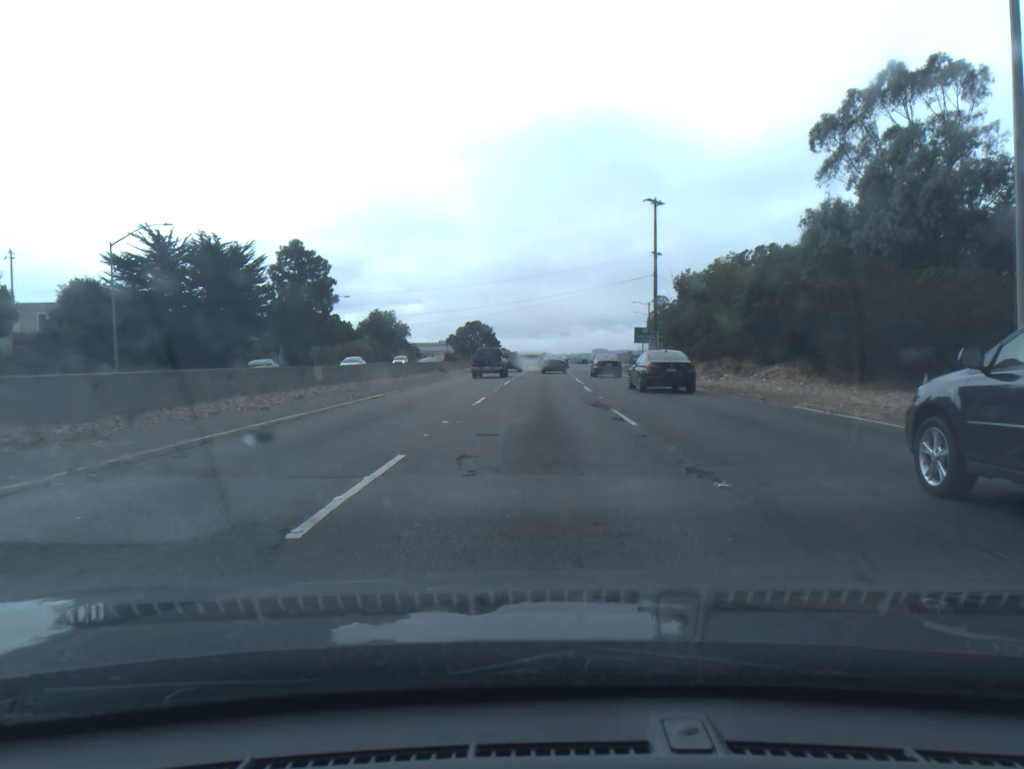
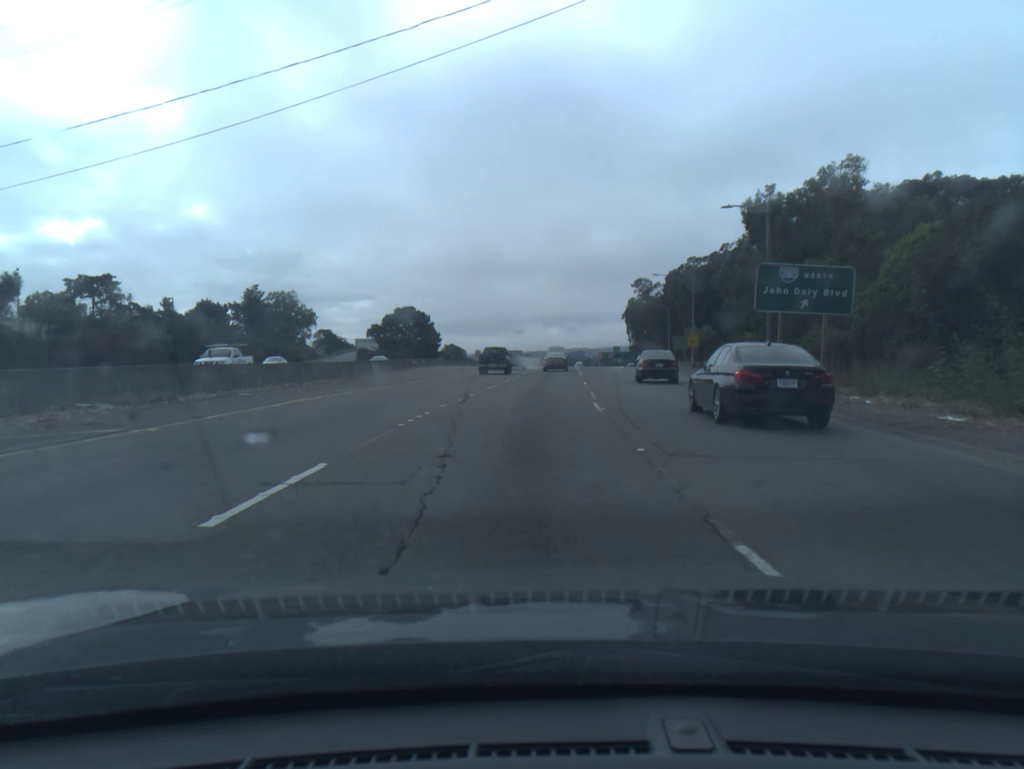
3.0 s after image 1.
(+1.3, +66.3) m; +3°
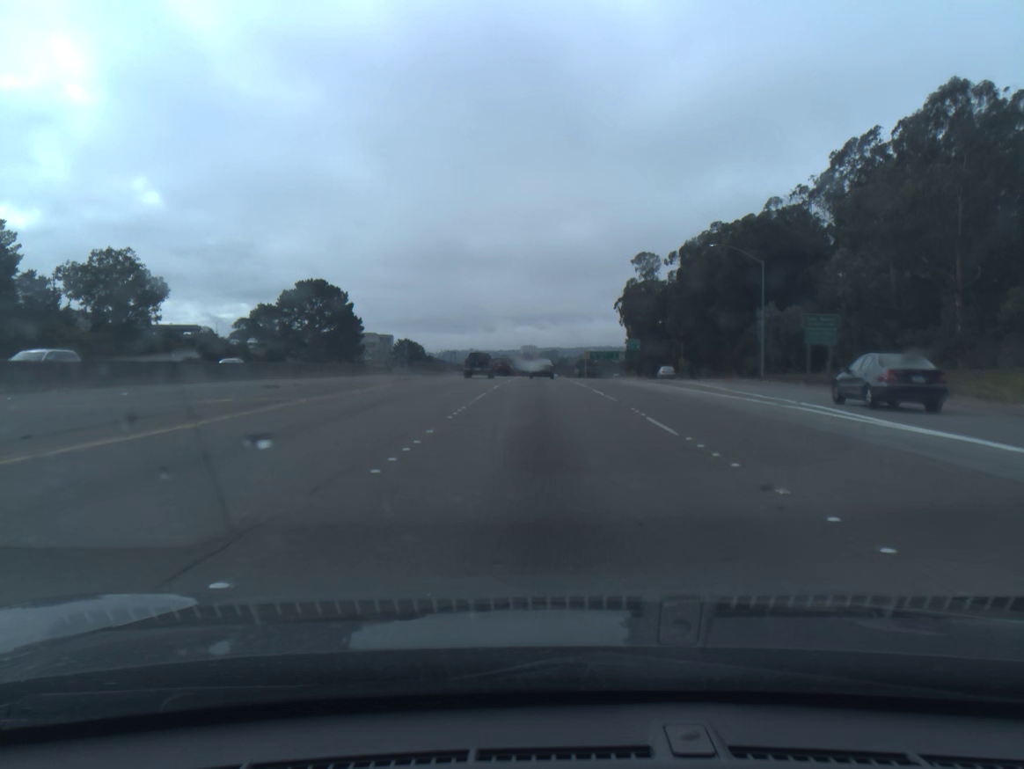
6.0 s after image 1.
(+1.6, +66.6) m; +2°
